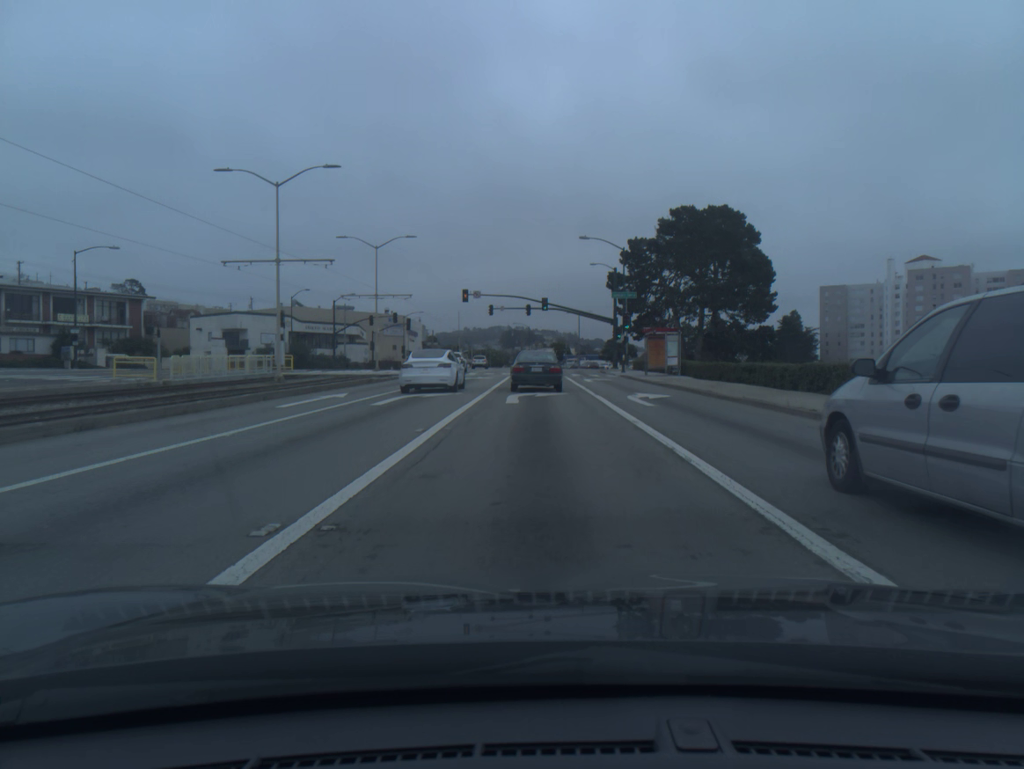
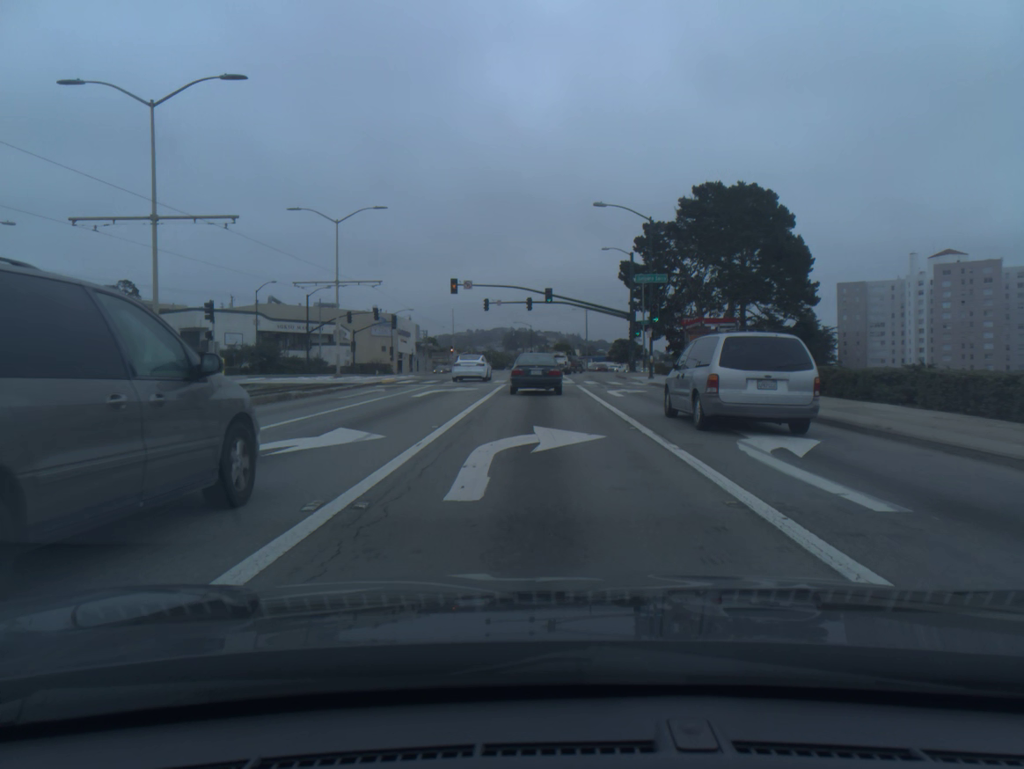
(0.0, +13.1) m; 0°
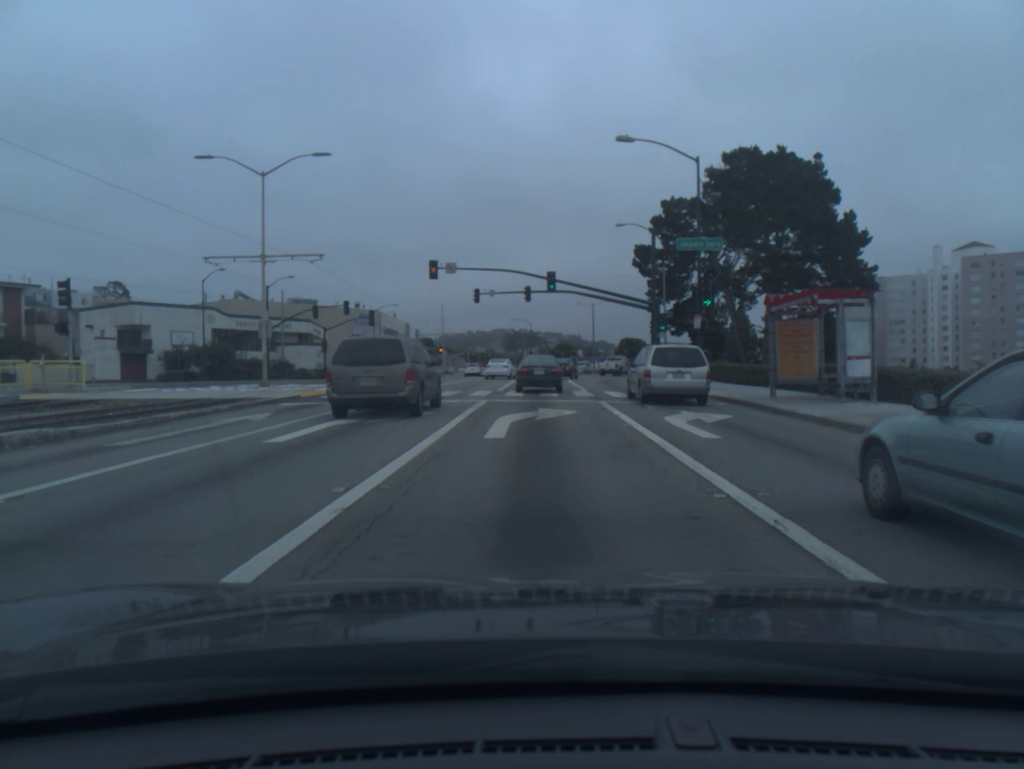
(0.0, +13.6) m; 0°
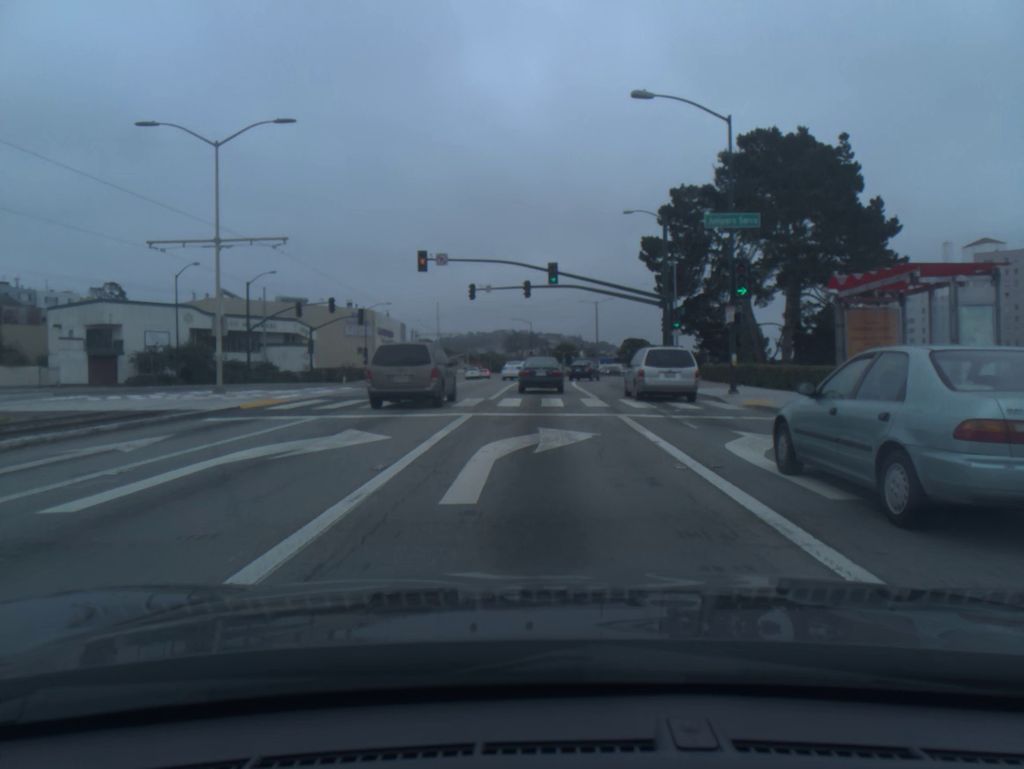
(0.0, +5.3) m; 0°
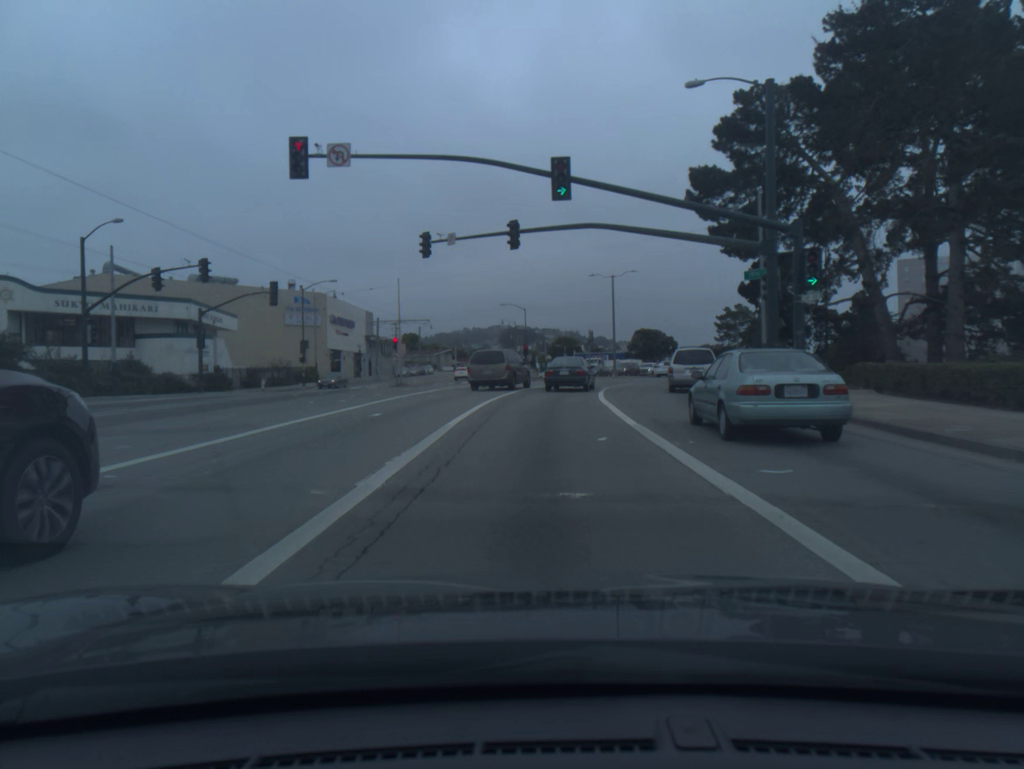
(0.0, +24.5) m; 0°
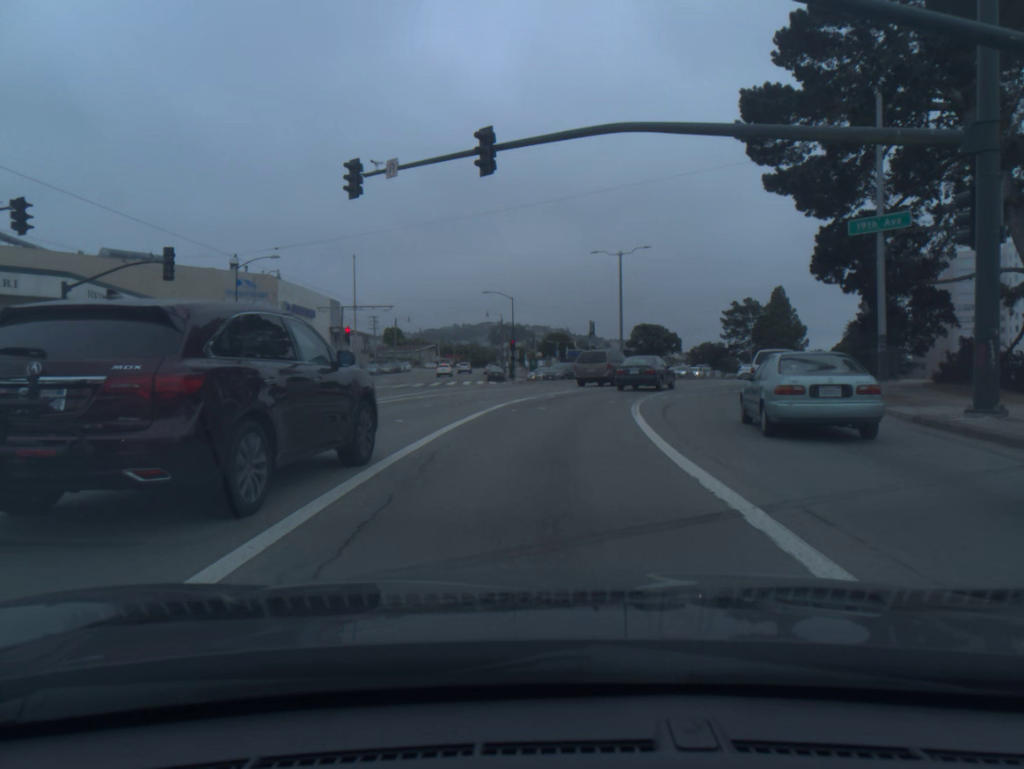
(+0.1, +13.8) m; +1°
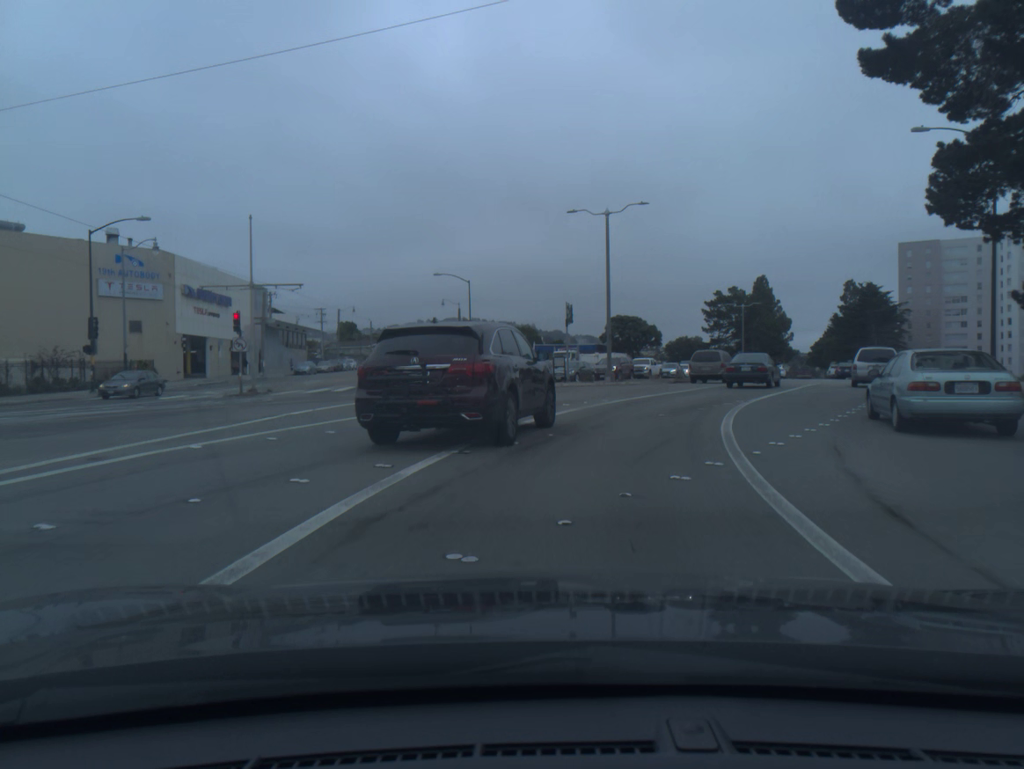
(+0.3, +14.3) m; +3°
